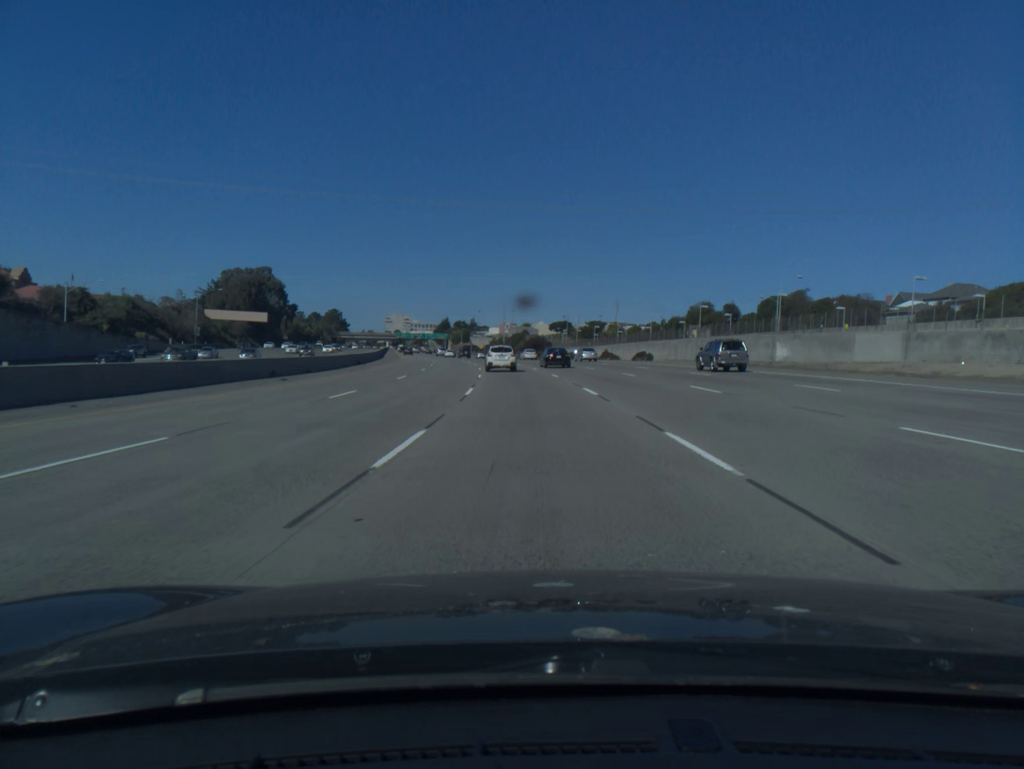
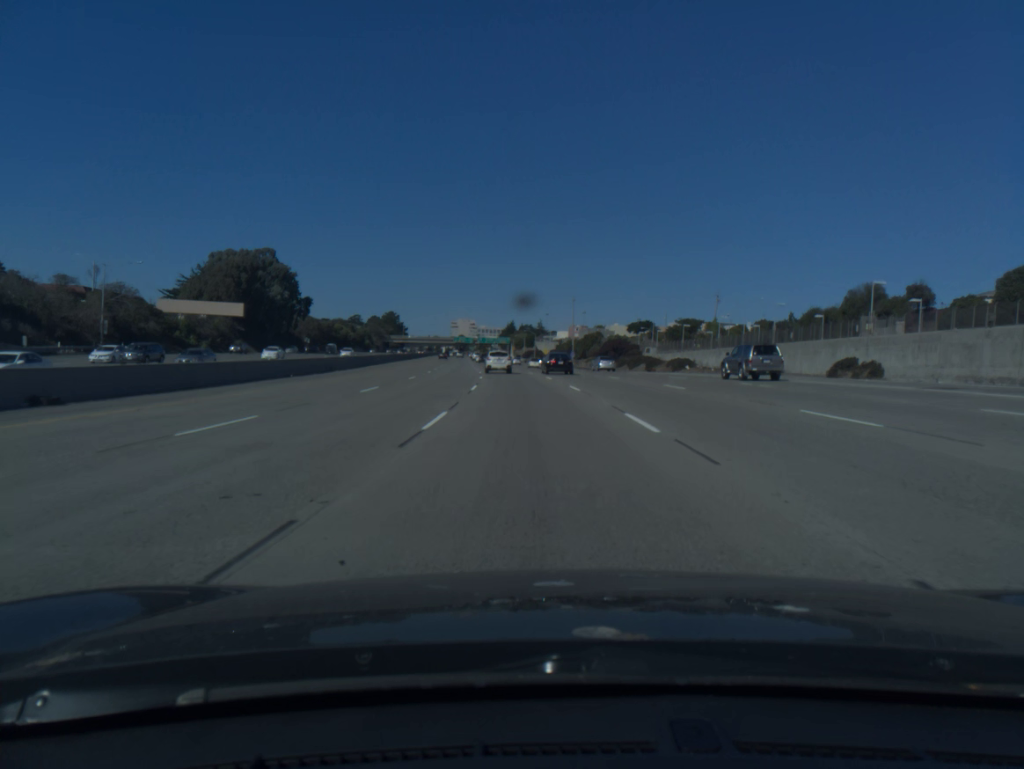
(-2.3, +52.8) m; -5°
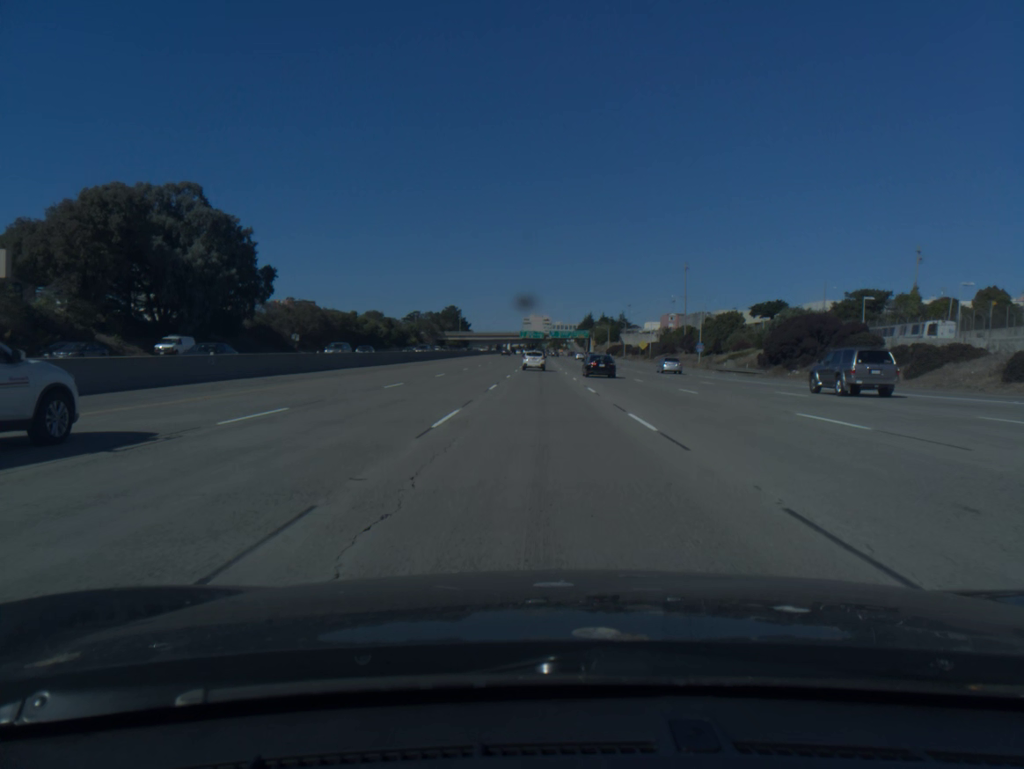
(-3.9, +70.4) m; -6°
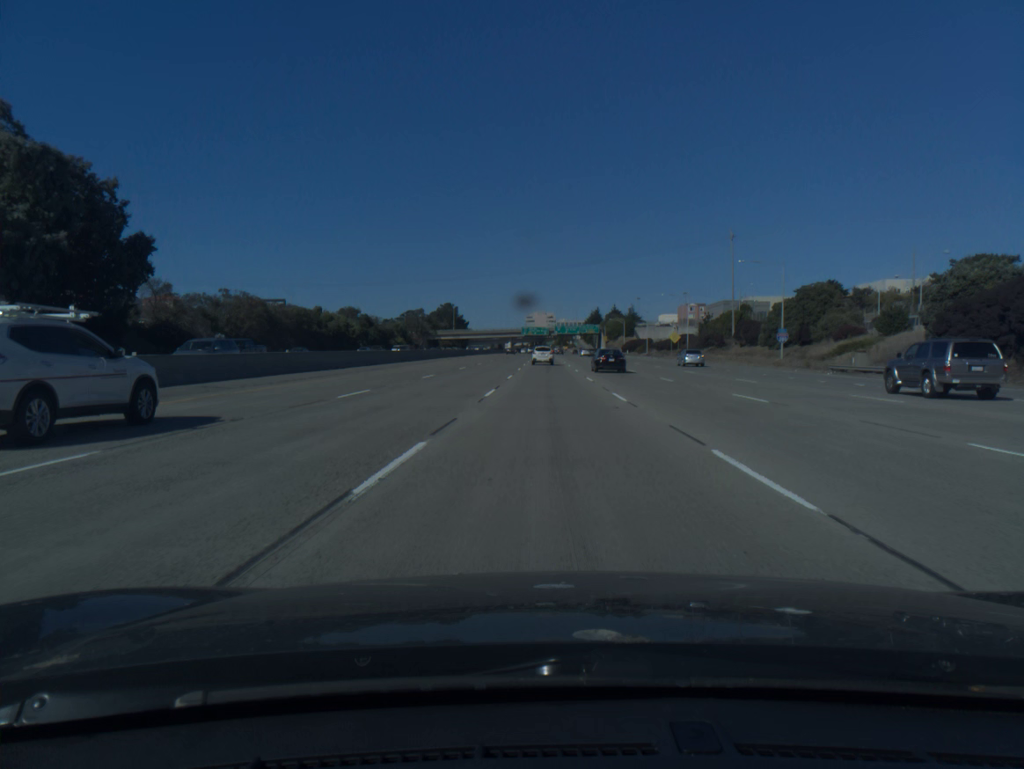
(-0.2, +35.6) m; 0°
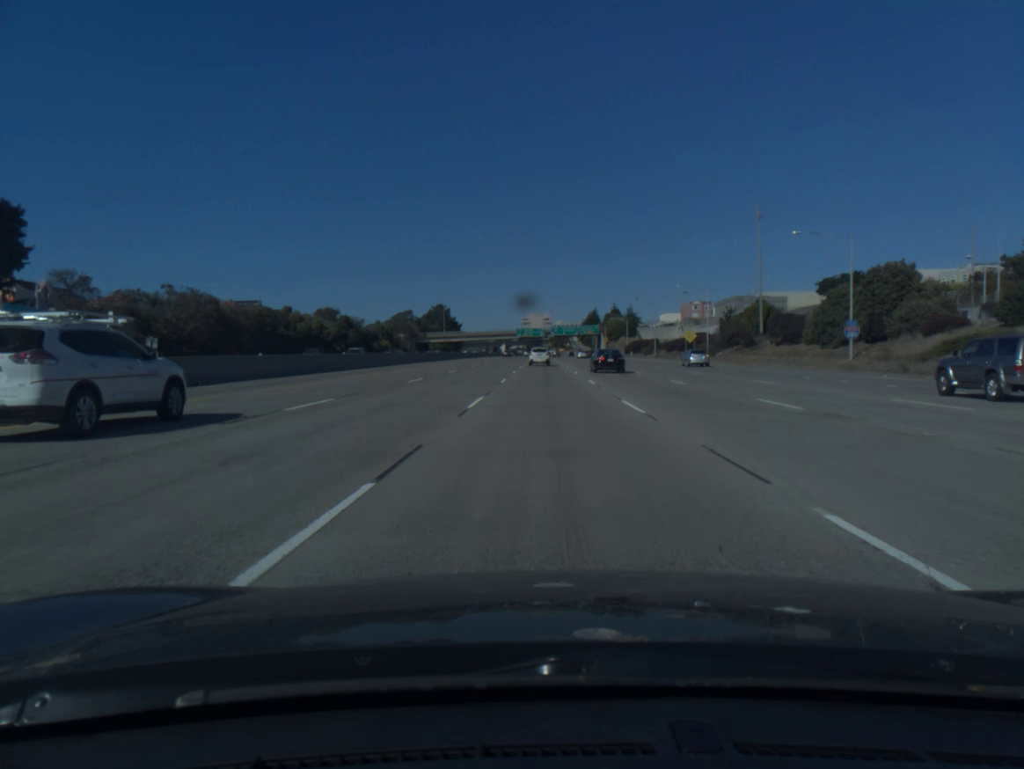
(0.0, +17.9) m; 0°
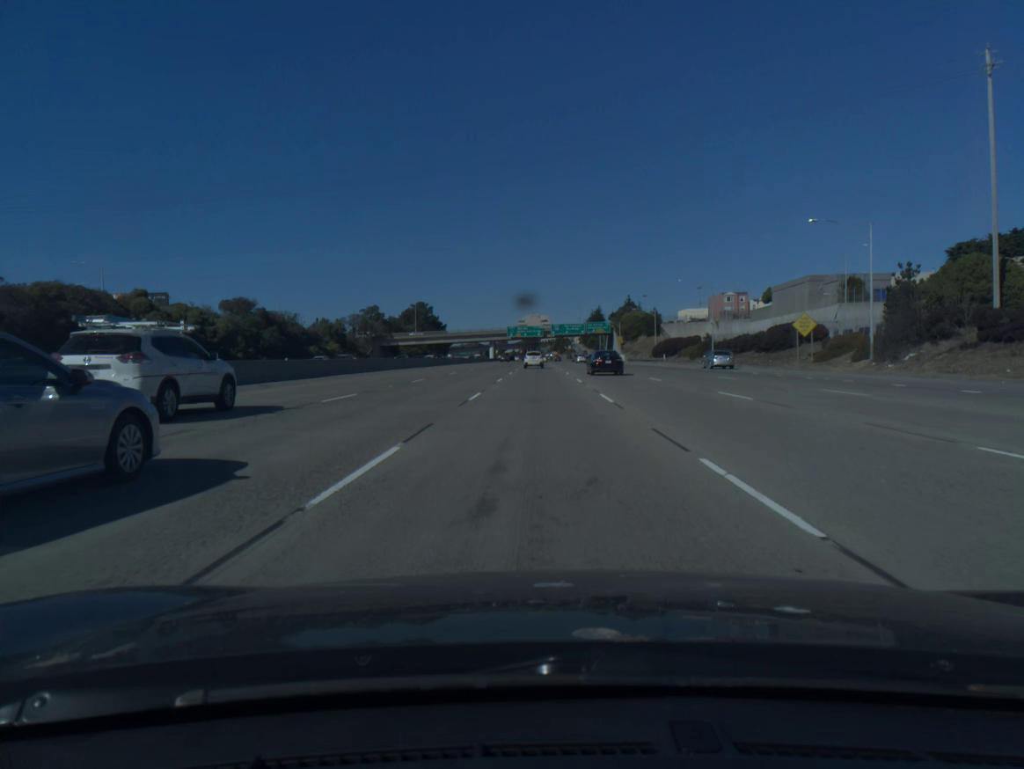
(+0.2, +53.6) m; 0°
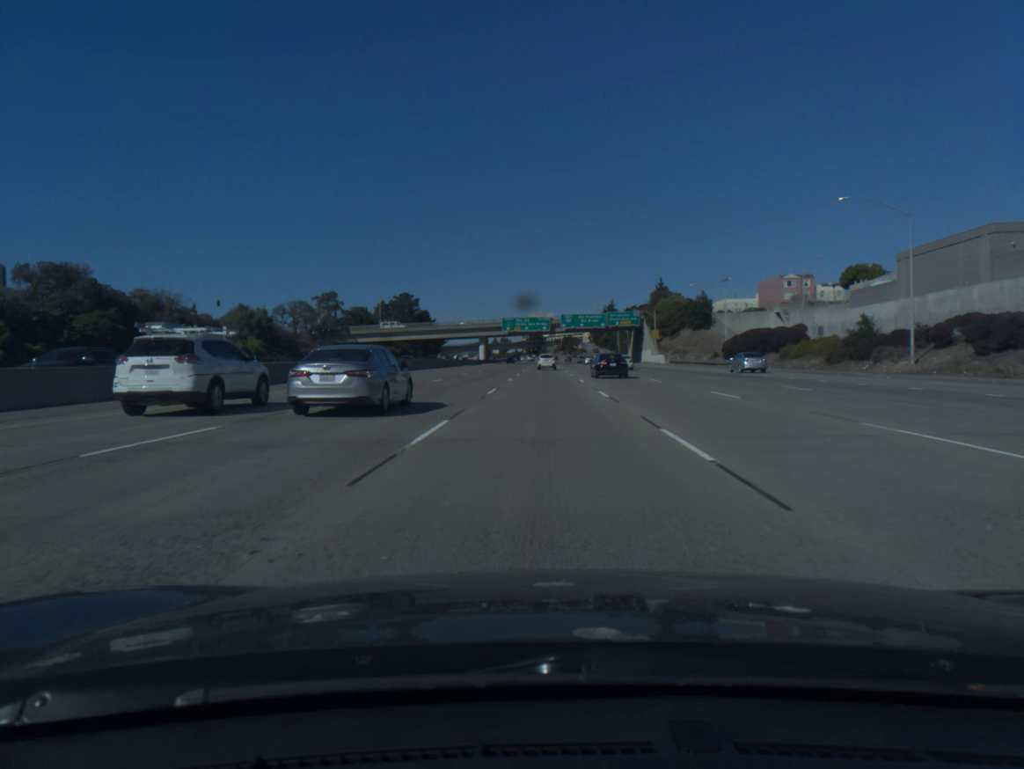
(-0.2, +53.3) m; 0°
